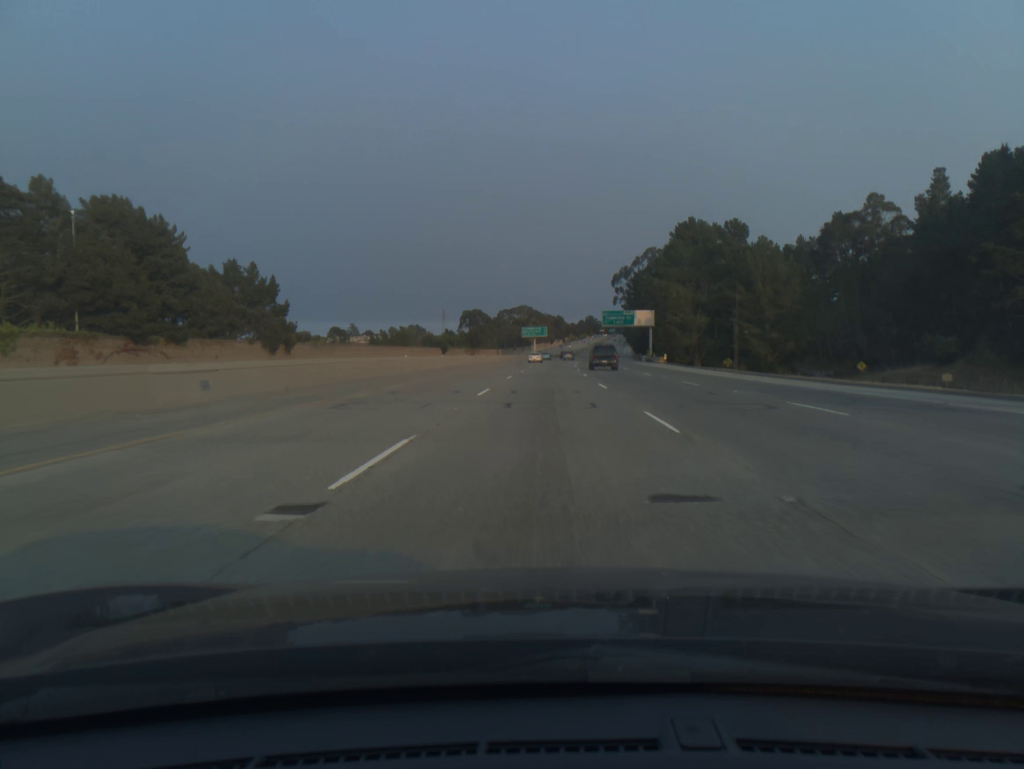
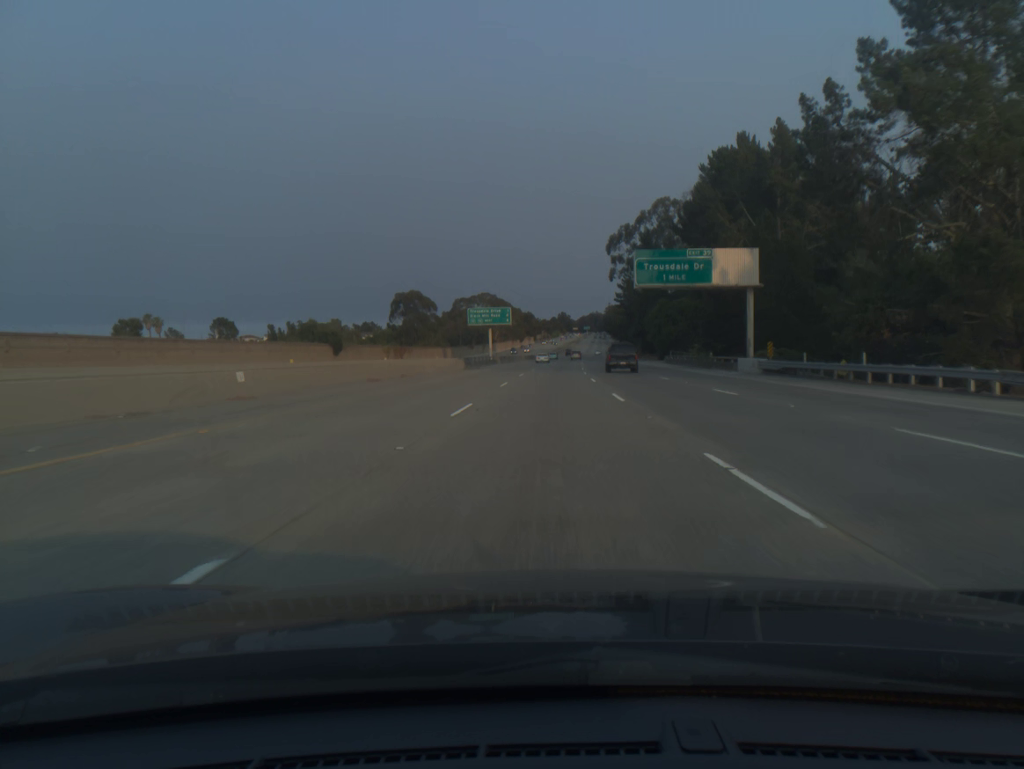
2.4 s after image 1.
(+1.3, +78.8) m; +2°
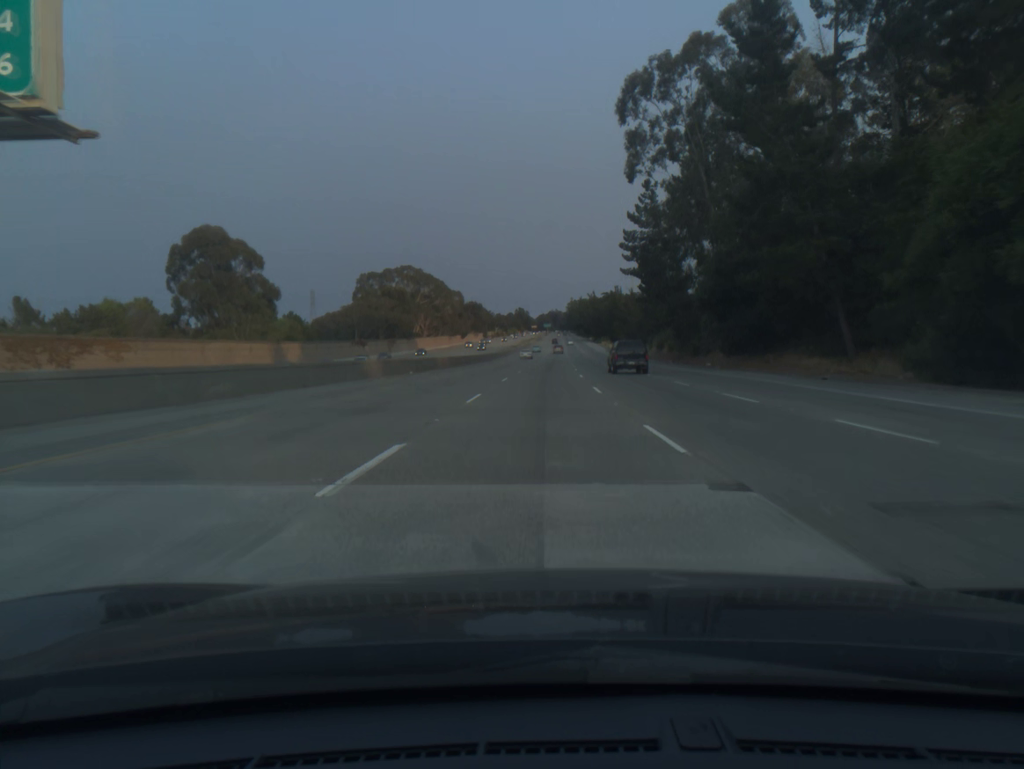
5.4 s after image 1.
(+3.0, +98.3) m; +3°
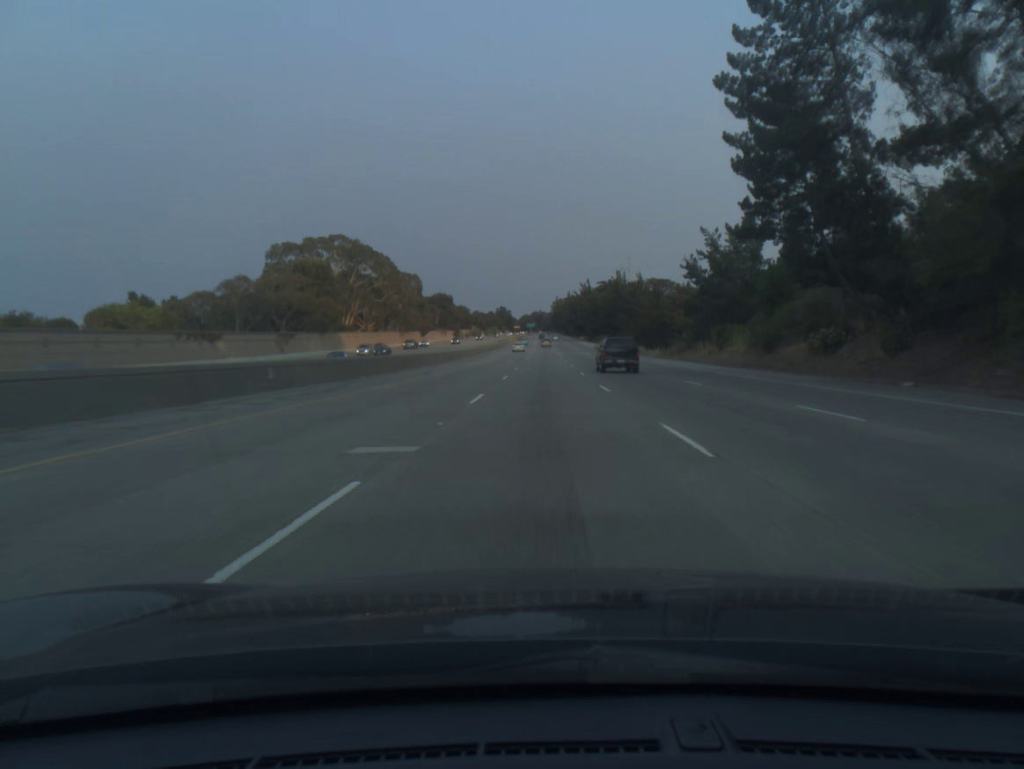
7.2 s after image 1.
(+0.4, +58.9) m; +1°
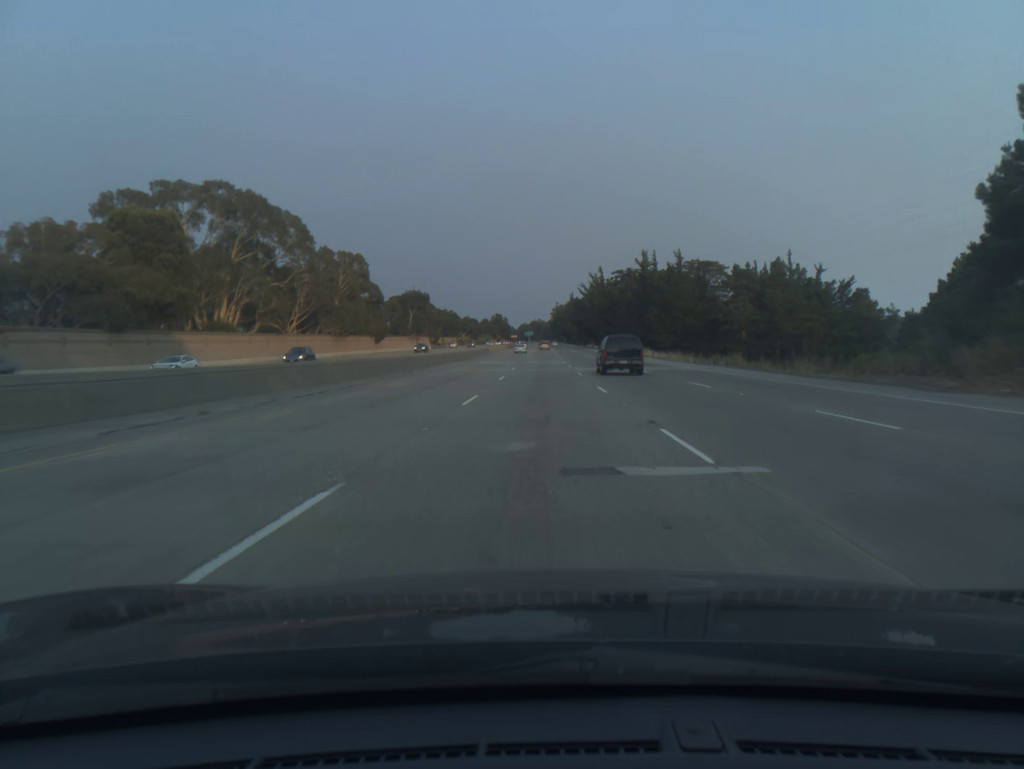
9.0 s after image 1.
(+0.2, +58.8) m; 0°
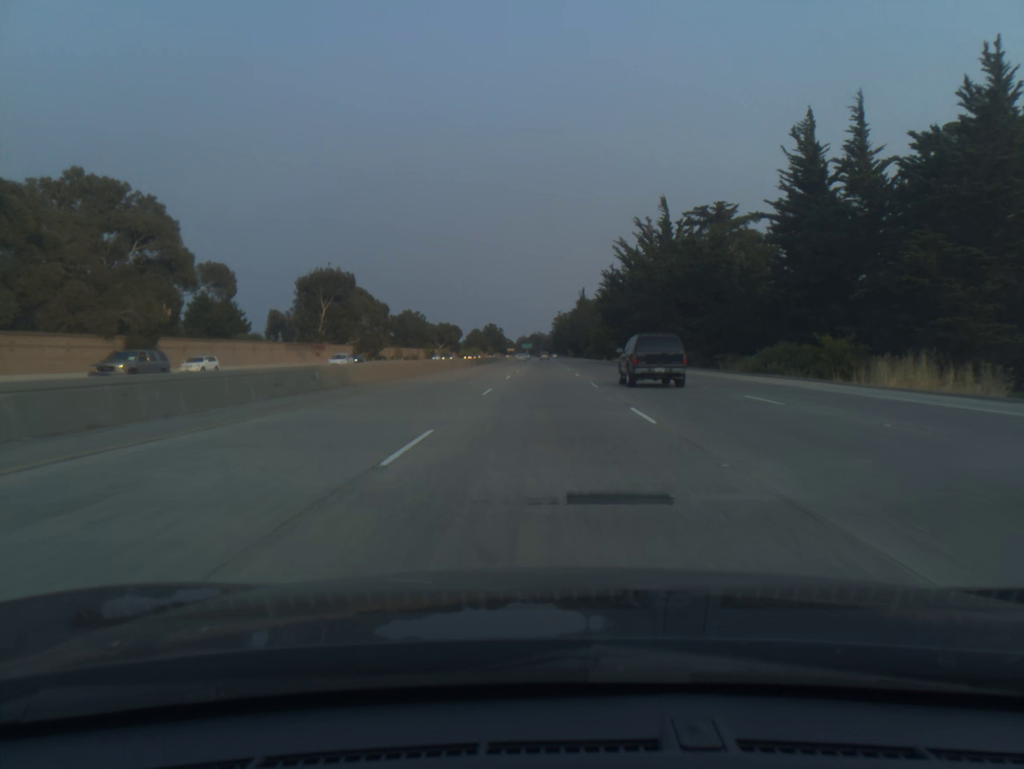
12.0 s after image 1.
(-0.2, +97.1) m; 0°
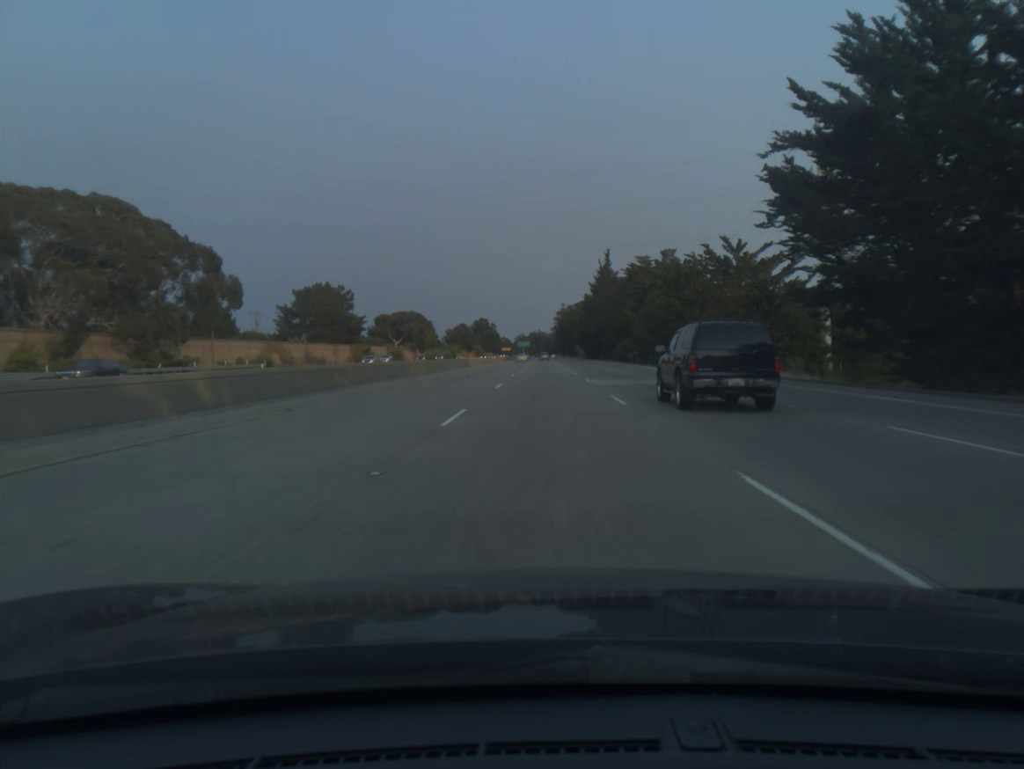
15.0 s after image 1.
(0.0, +96.8) m; 0°
